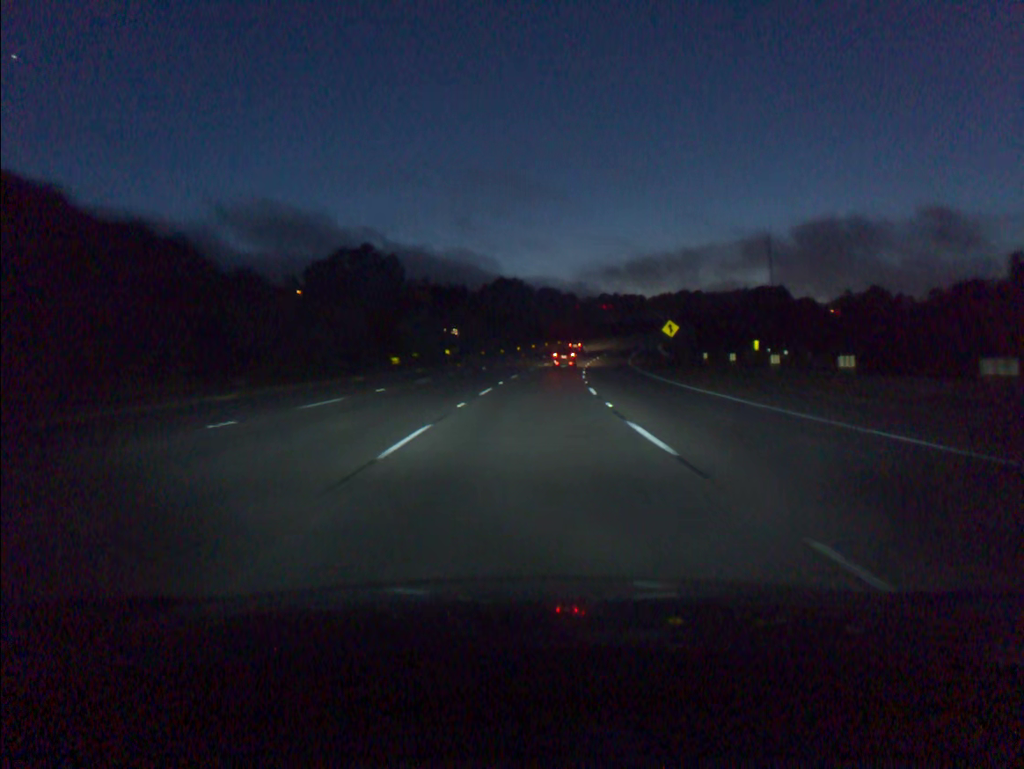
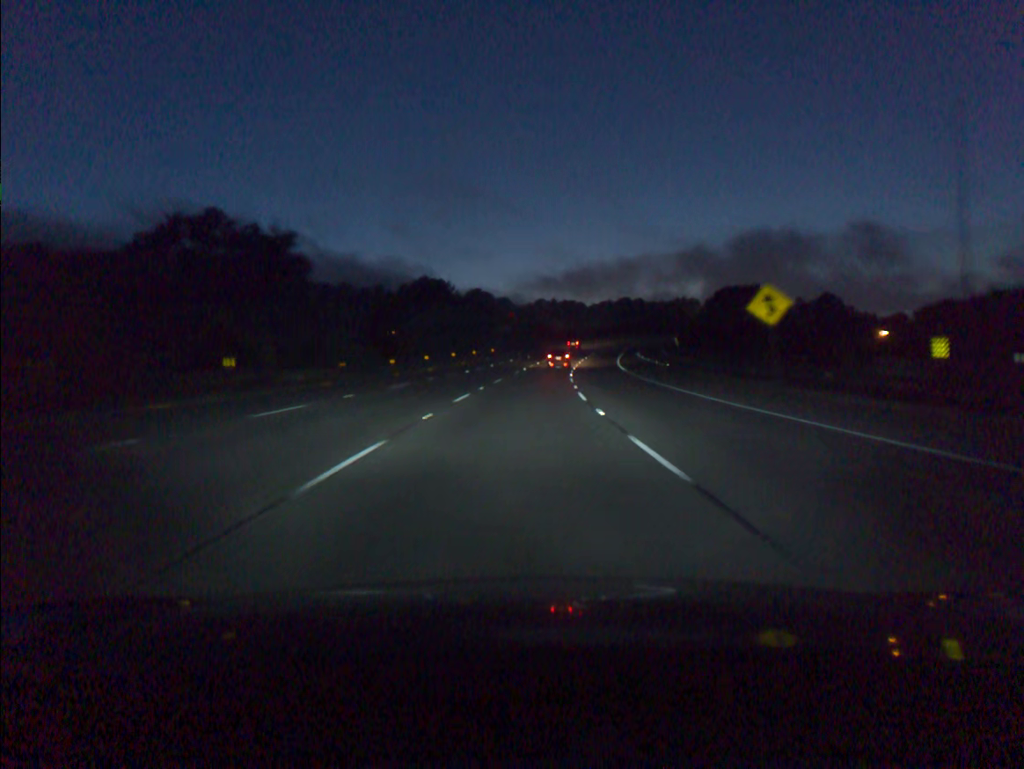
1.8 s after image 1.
(+2.1, +45.9) m; +5°
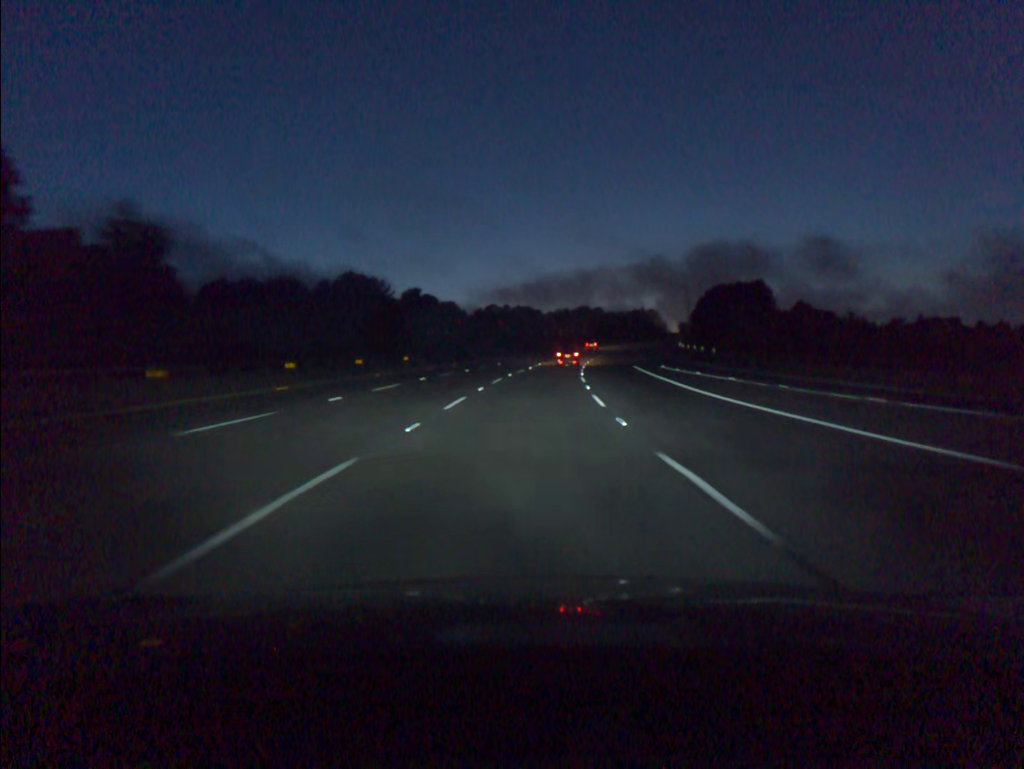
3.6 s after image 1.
(+1.4, +45.9) m; +4°
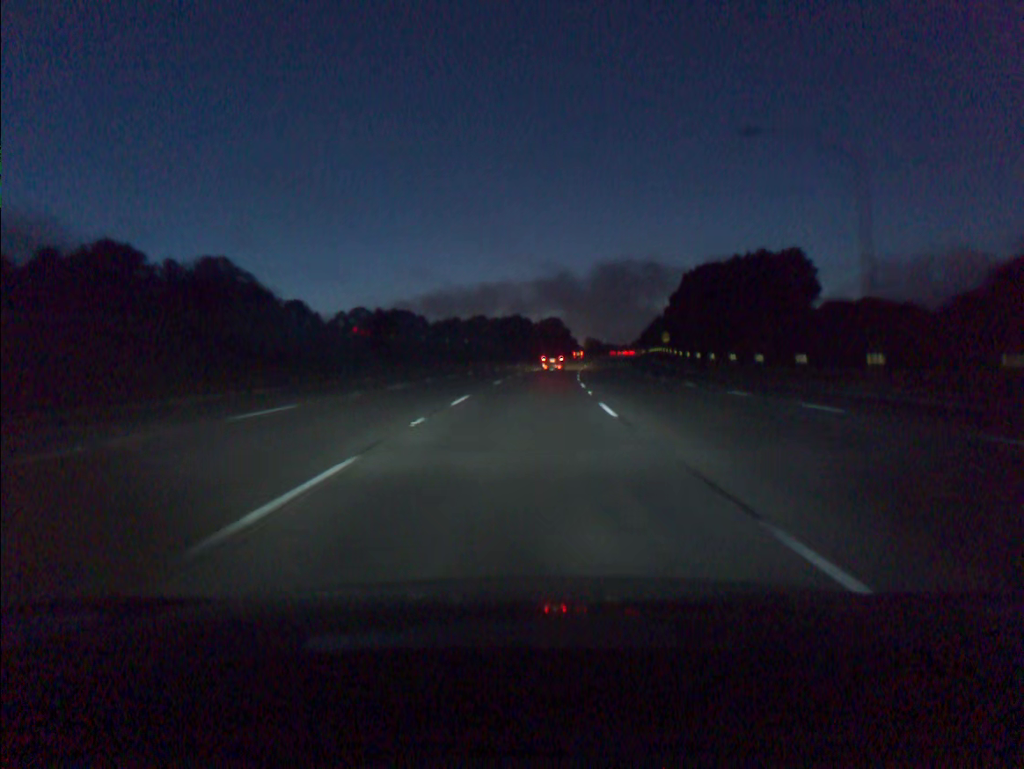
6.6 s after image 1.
(+5.2, +76.6) m; +8°
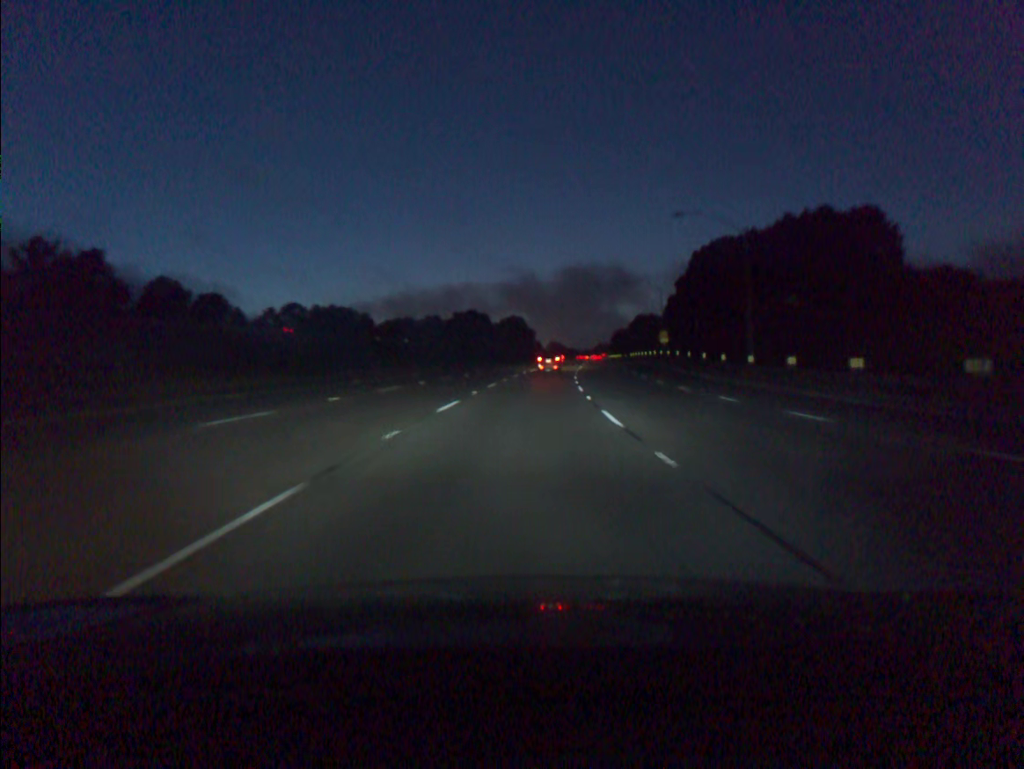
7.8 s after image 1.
(+0.8, +30.6) m; +3°
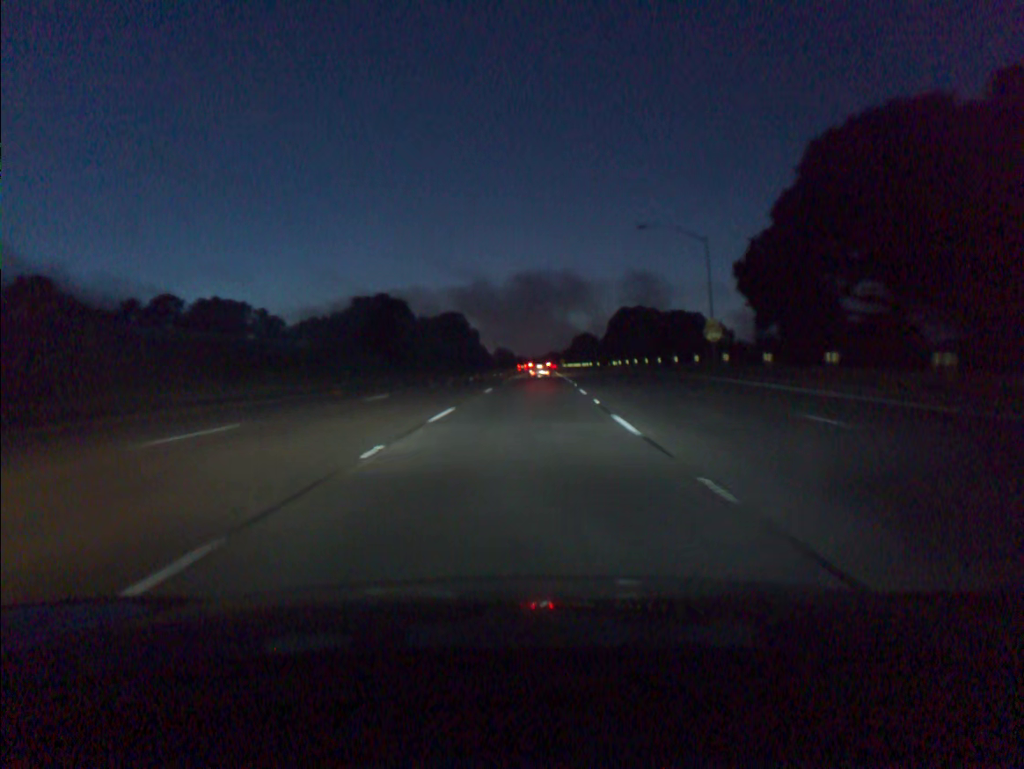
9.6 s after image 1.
(+1.6, +45.8) m; +4°
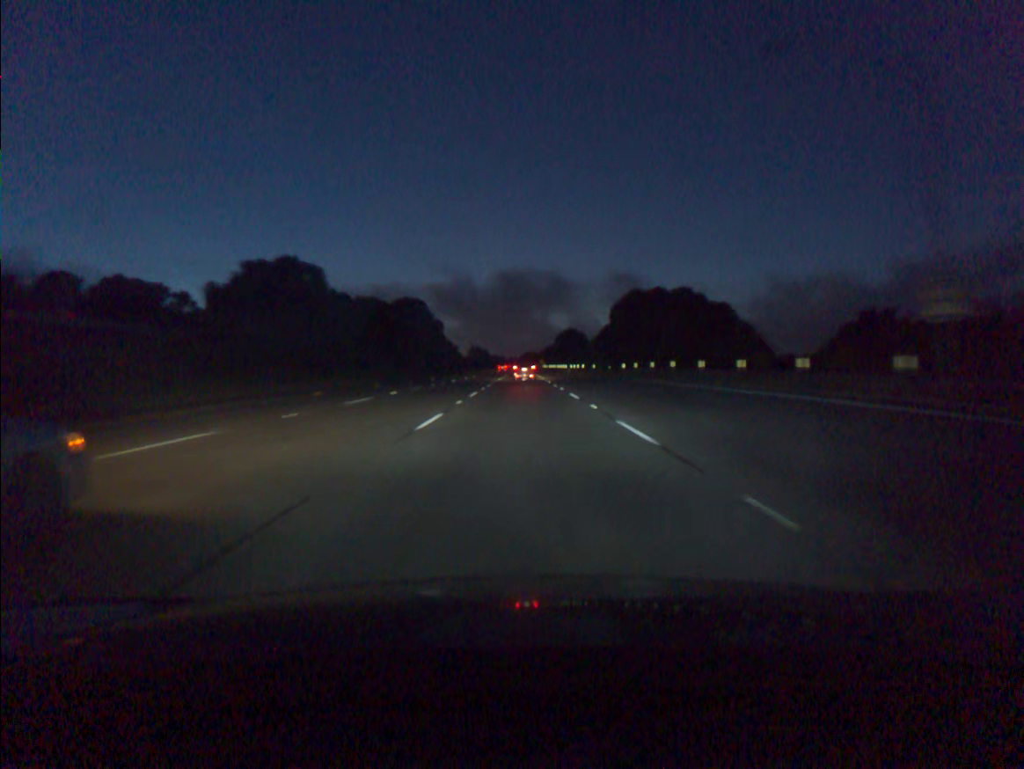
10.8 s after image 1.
(+0.5, +30.4) m; +2°
